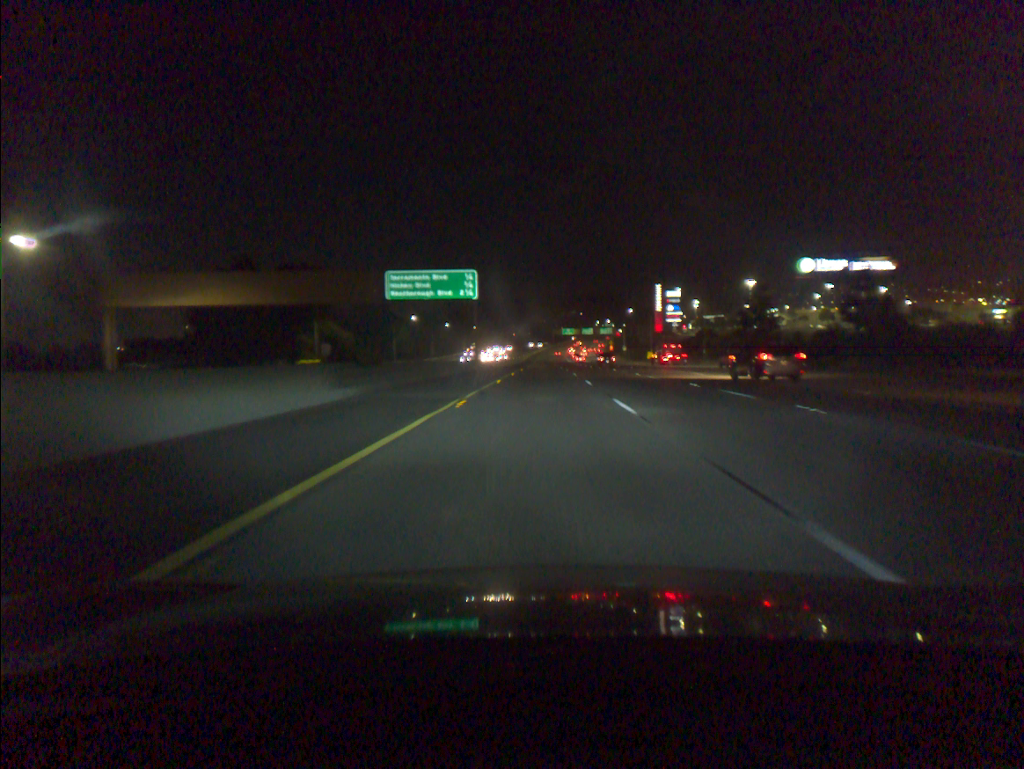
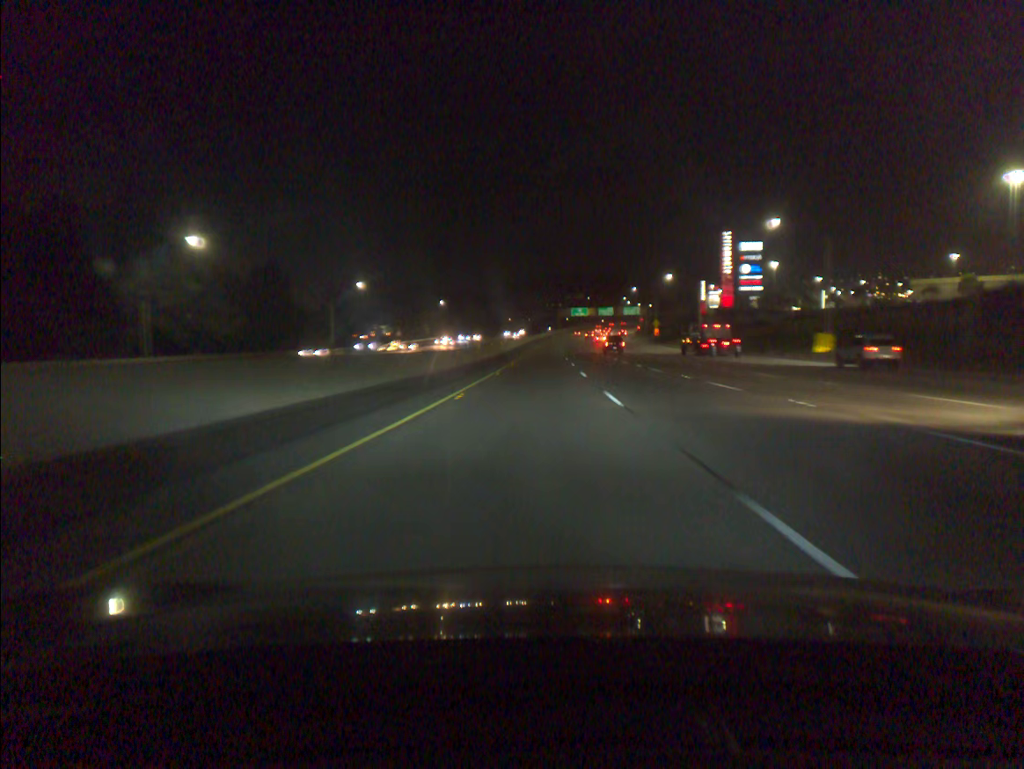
(+0.5, +101.6) m; 0°
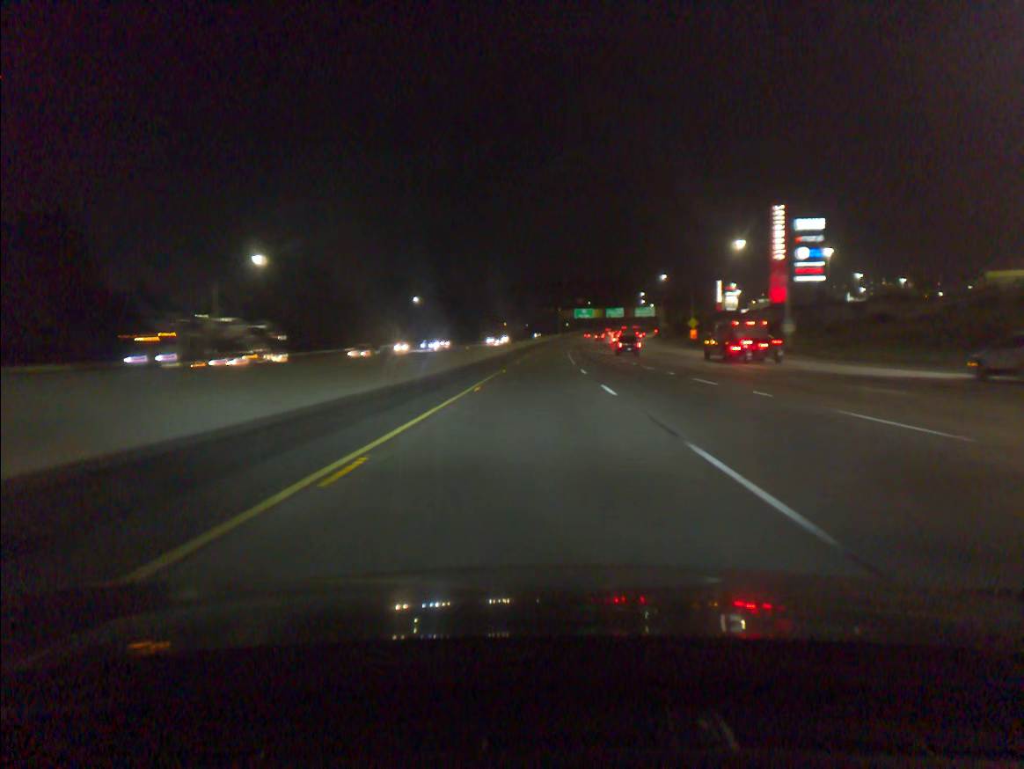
(0.0, +40.5) m; 0°
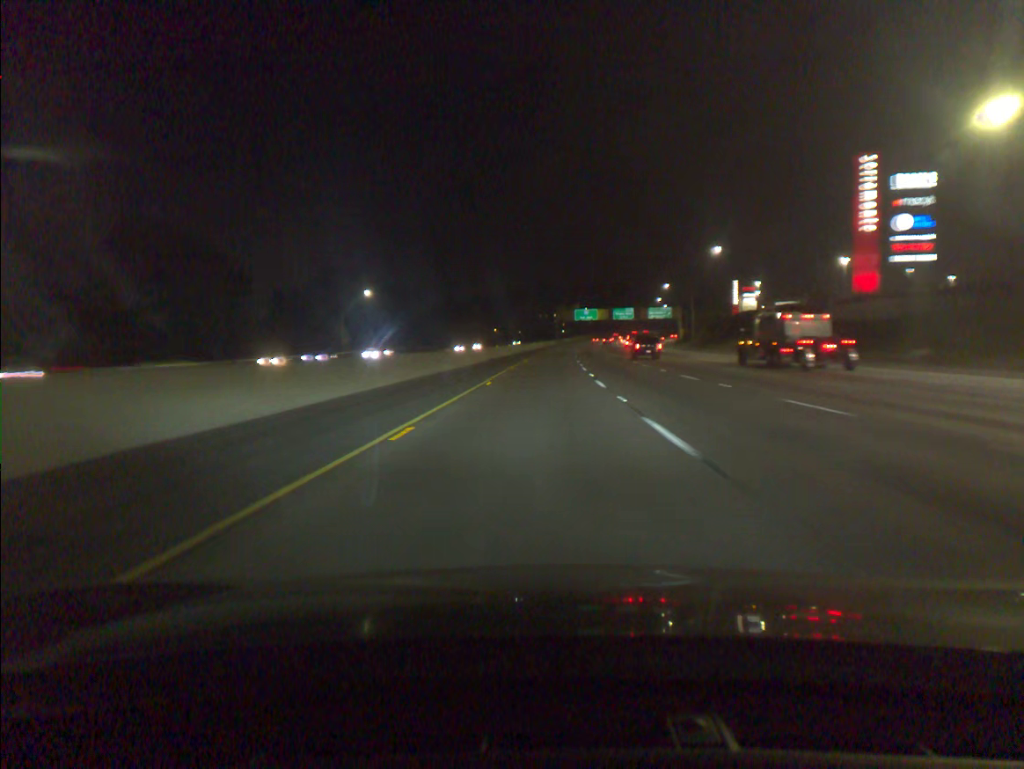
(+0.2, +40.3) m; 0°
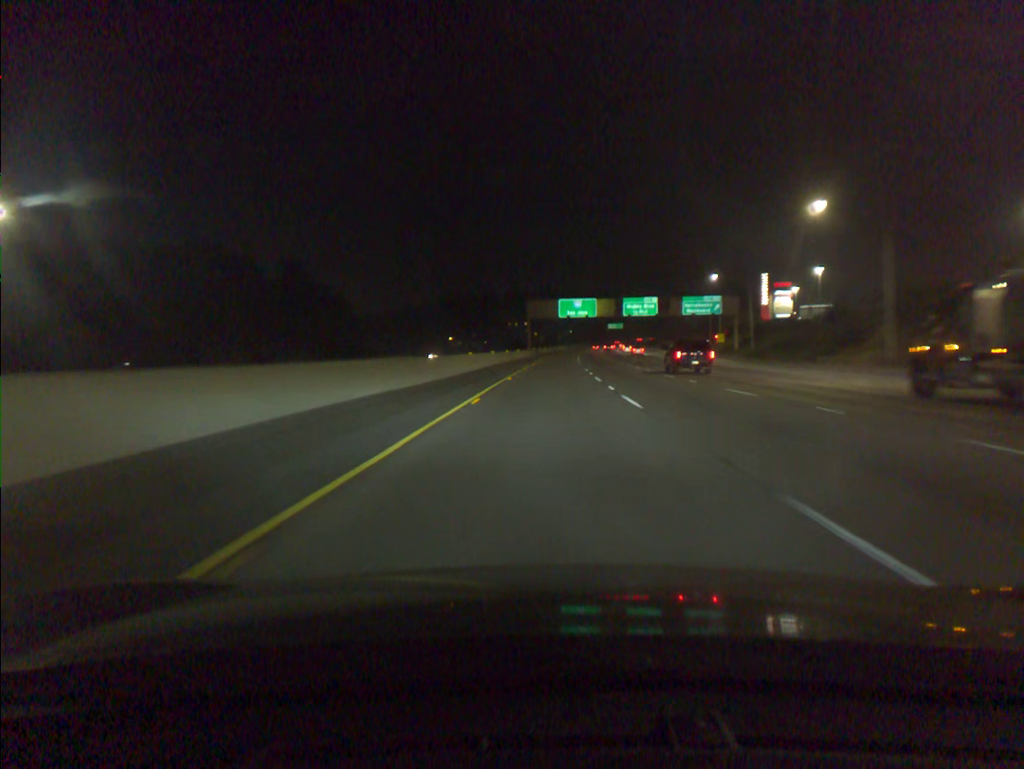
(+1.2, +80.3) m; +2°
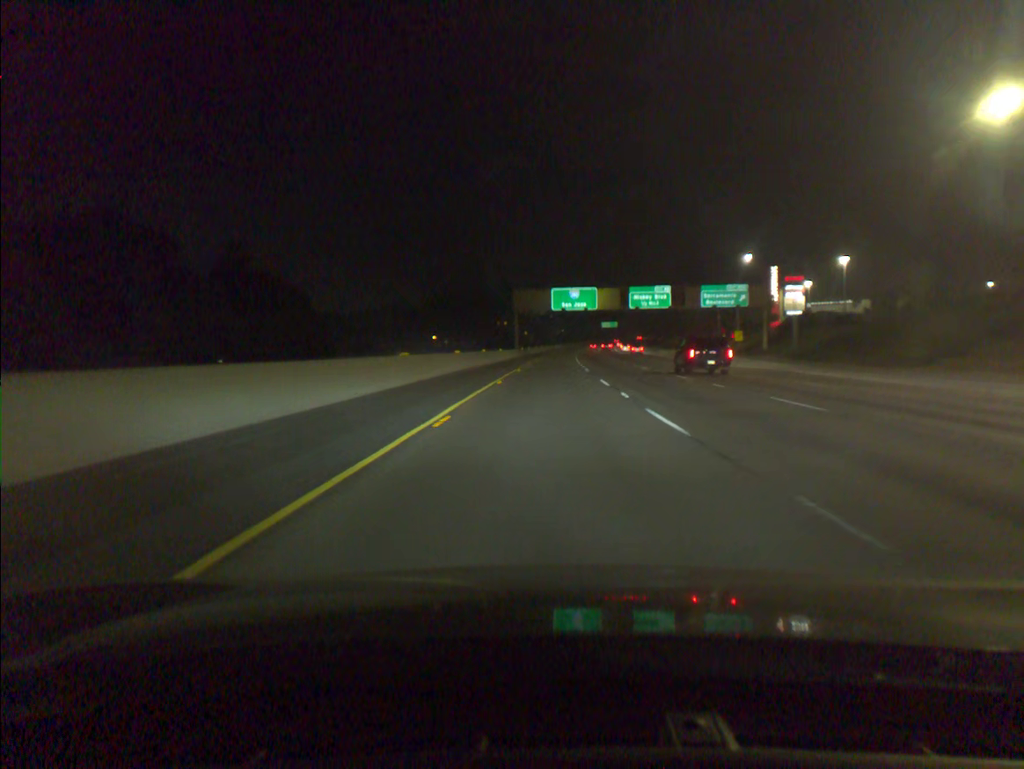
(+0.1, +20.0) m; +1°
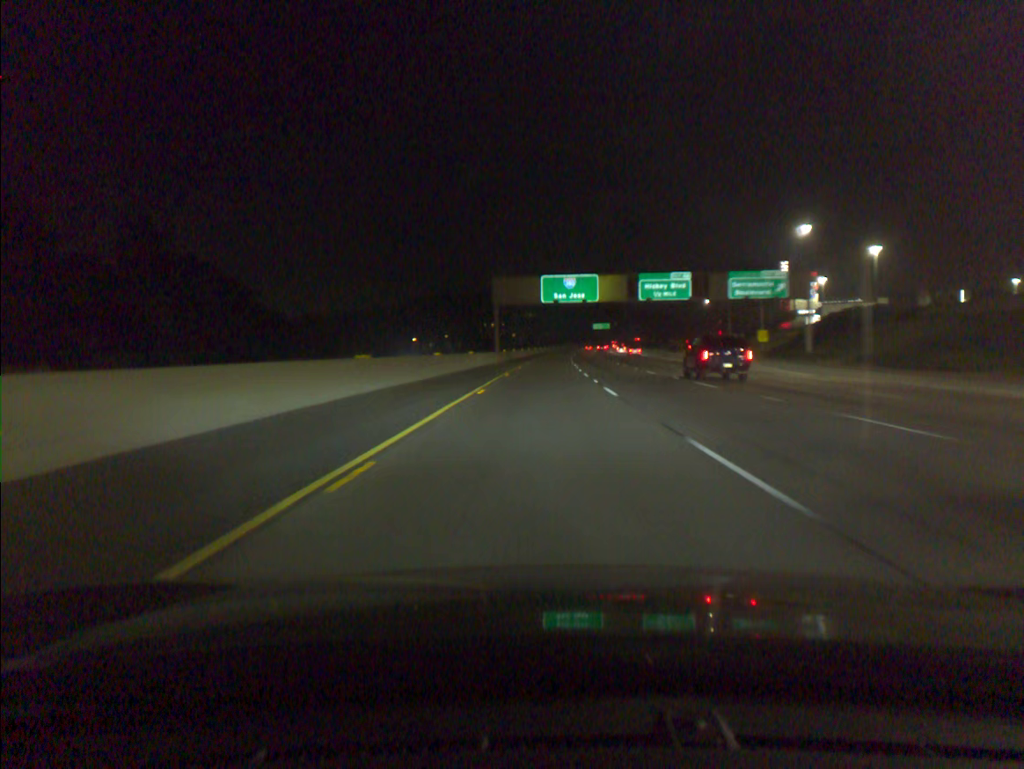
(+0.2, +20.0) m; +1°
